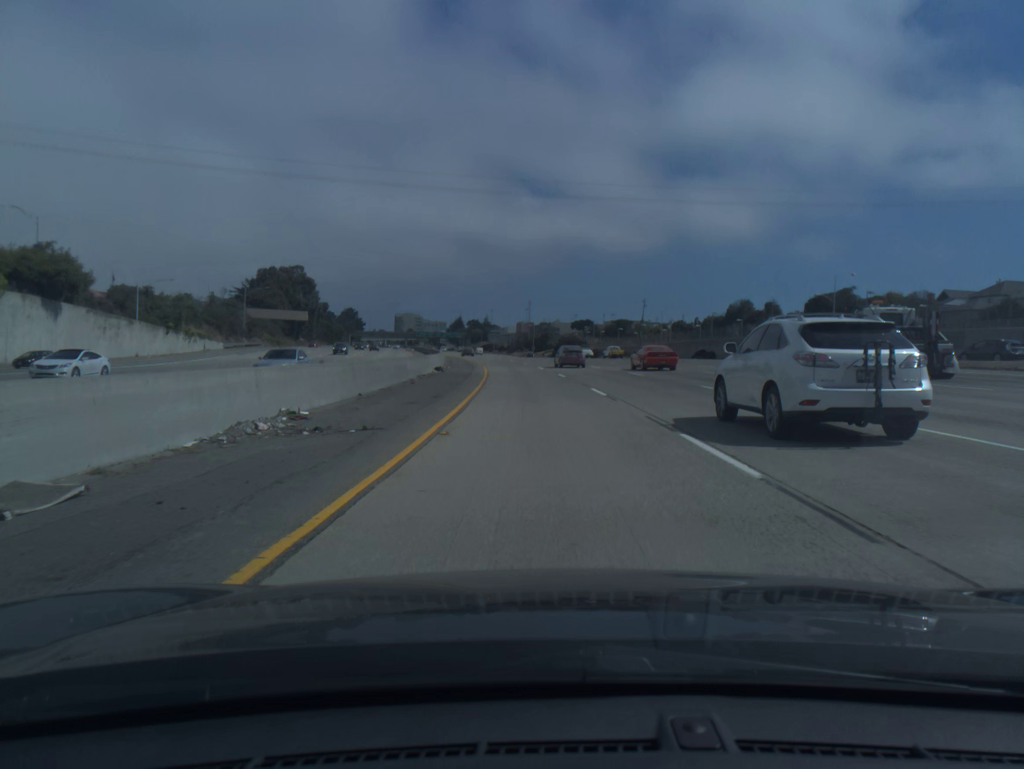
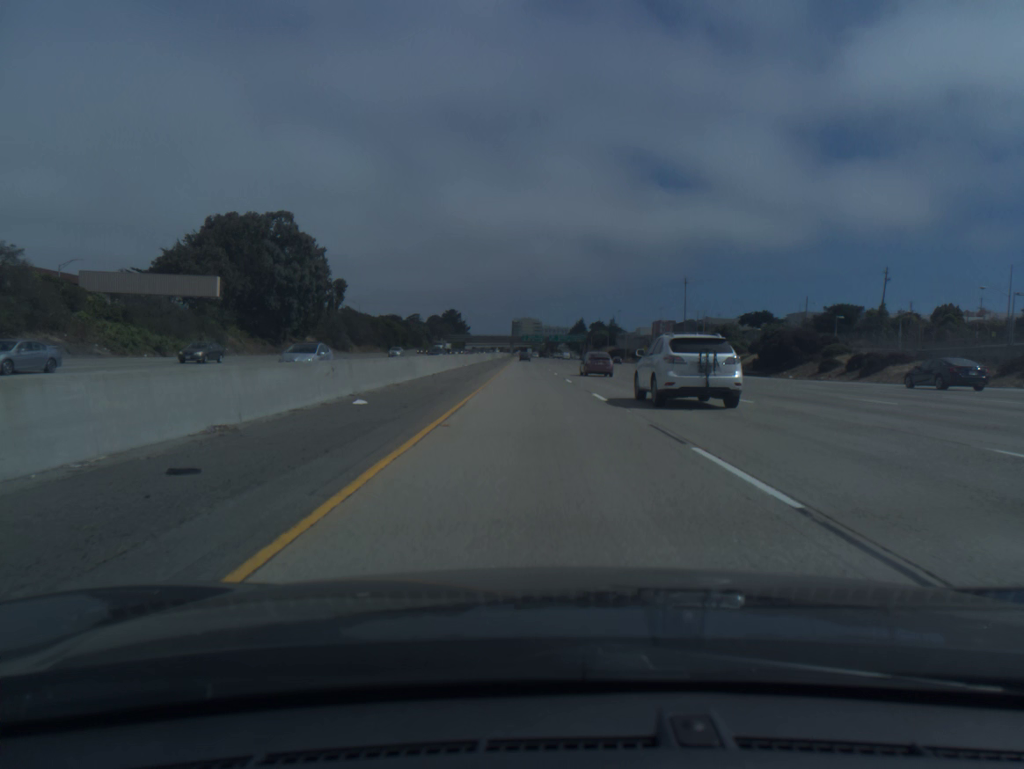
(-8.2, +100.3) m; -9°
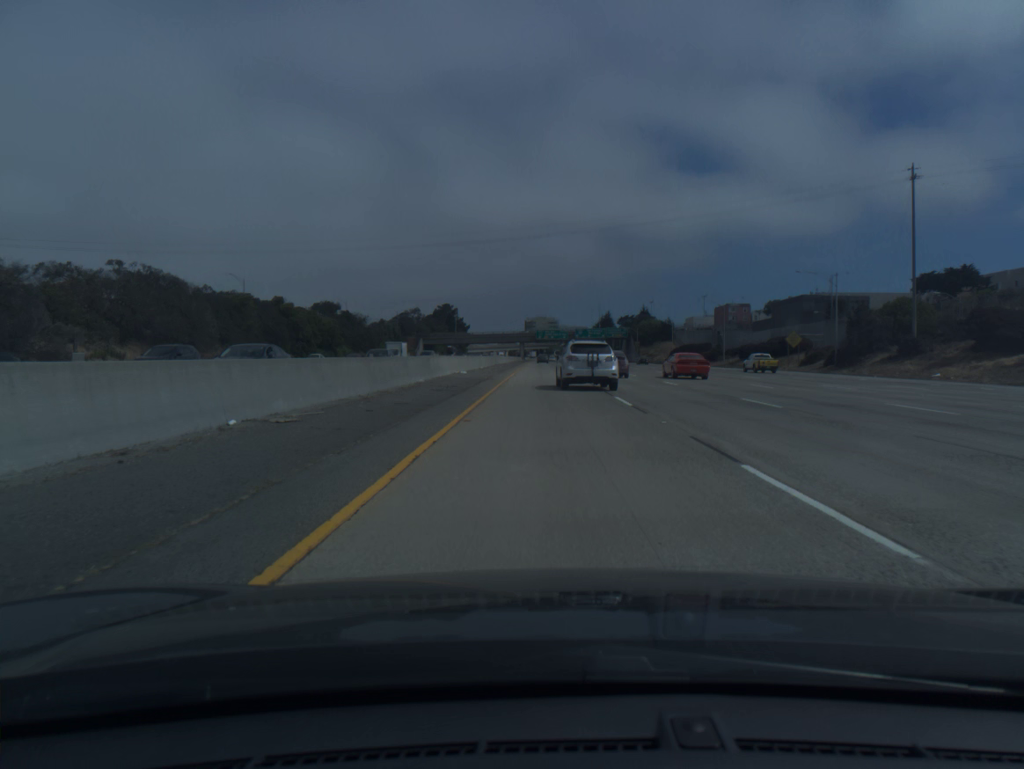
(-2.7, +101.1) m; -1°
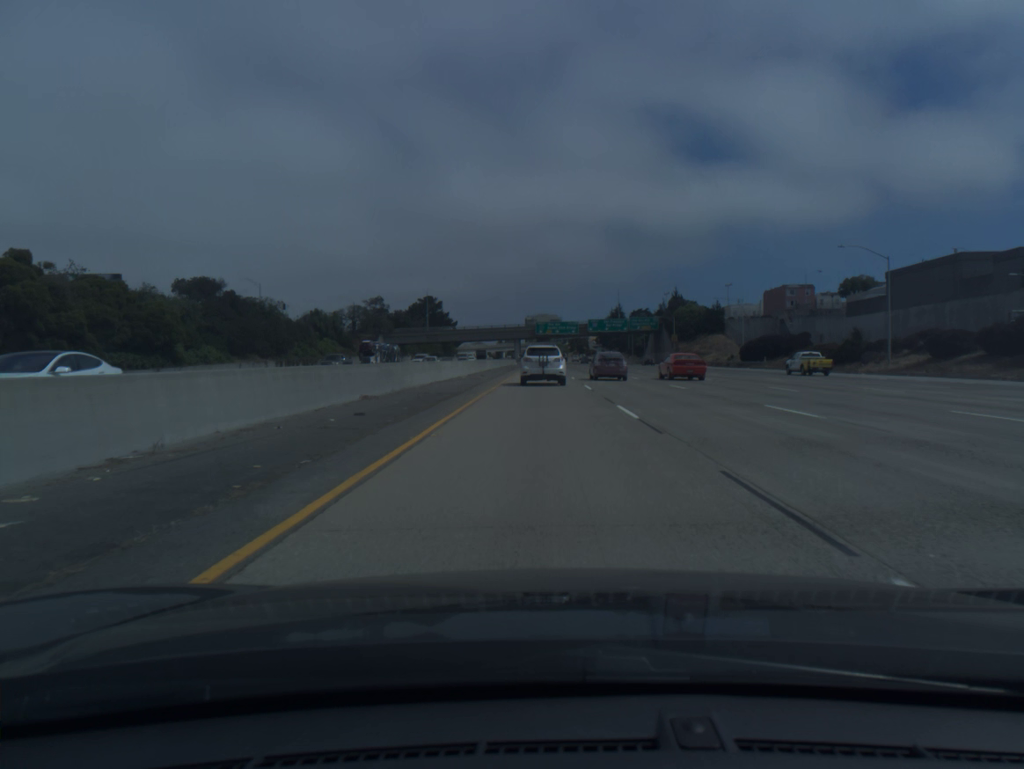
(+0.1, +60.9) m; 0°
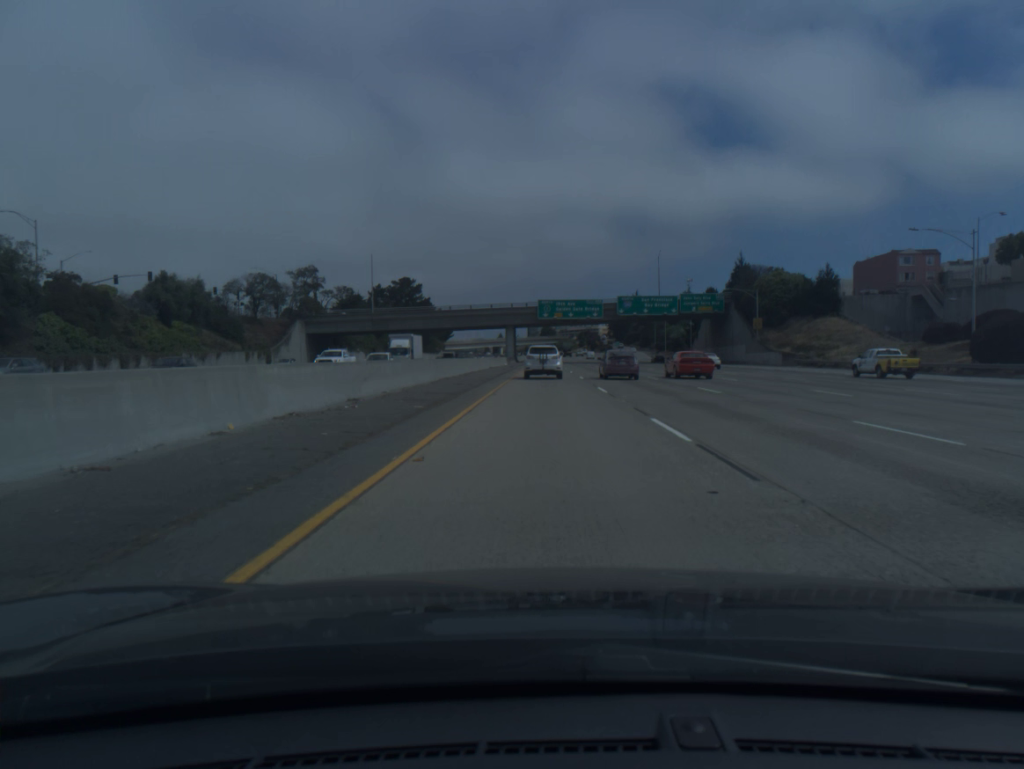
(-0.3, +60.8) m; 0°
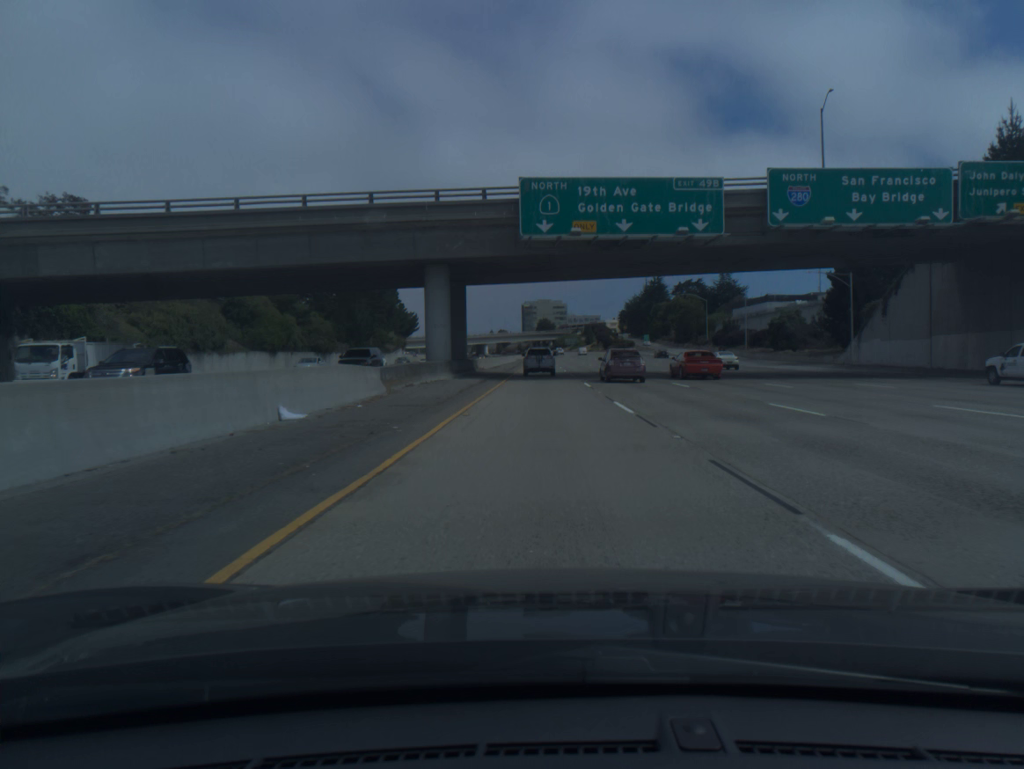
(+0.3, +80.8) m; 0°
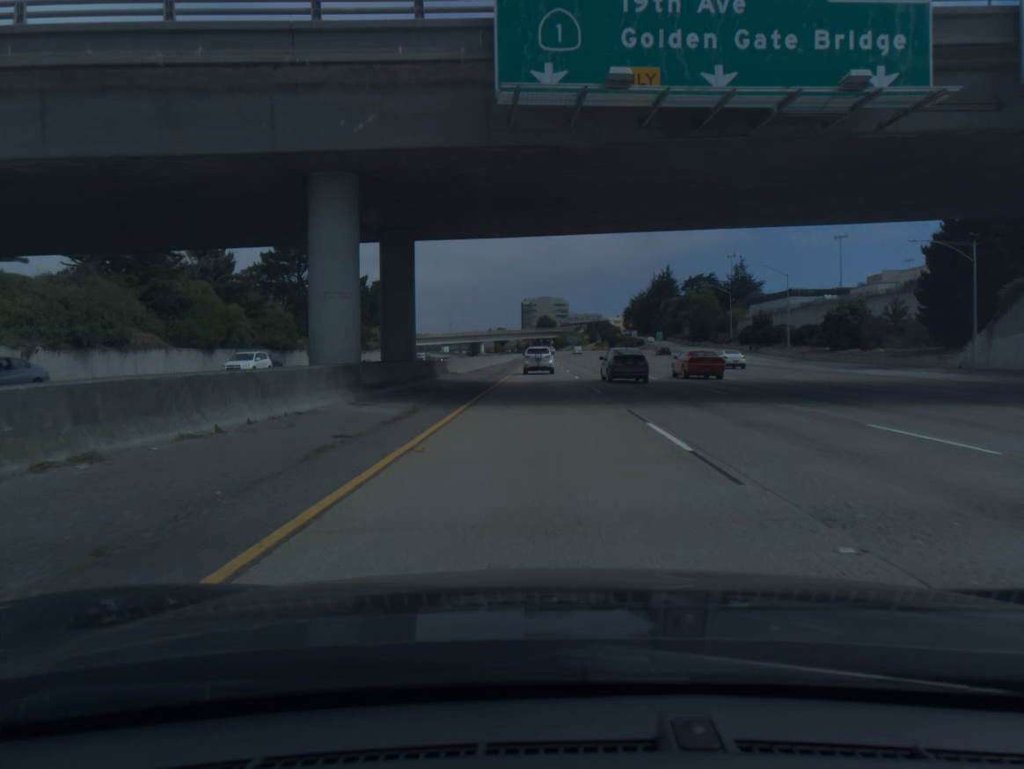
(0.0, +20.2) m; 0°
